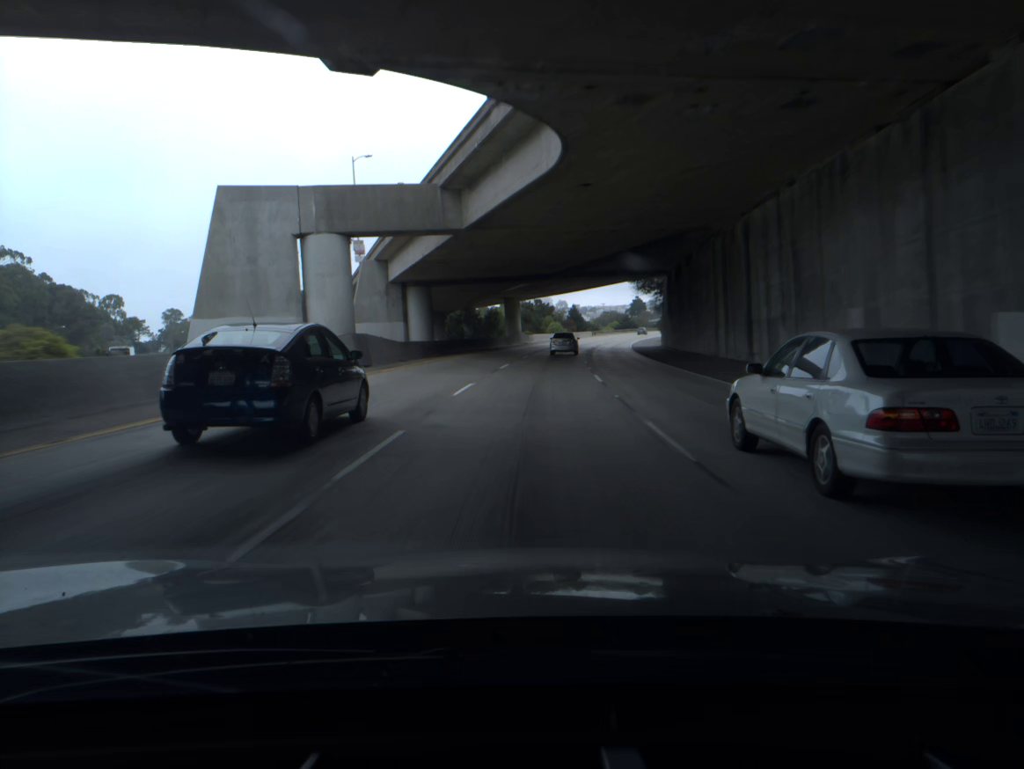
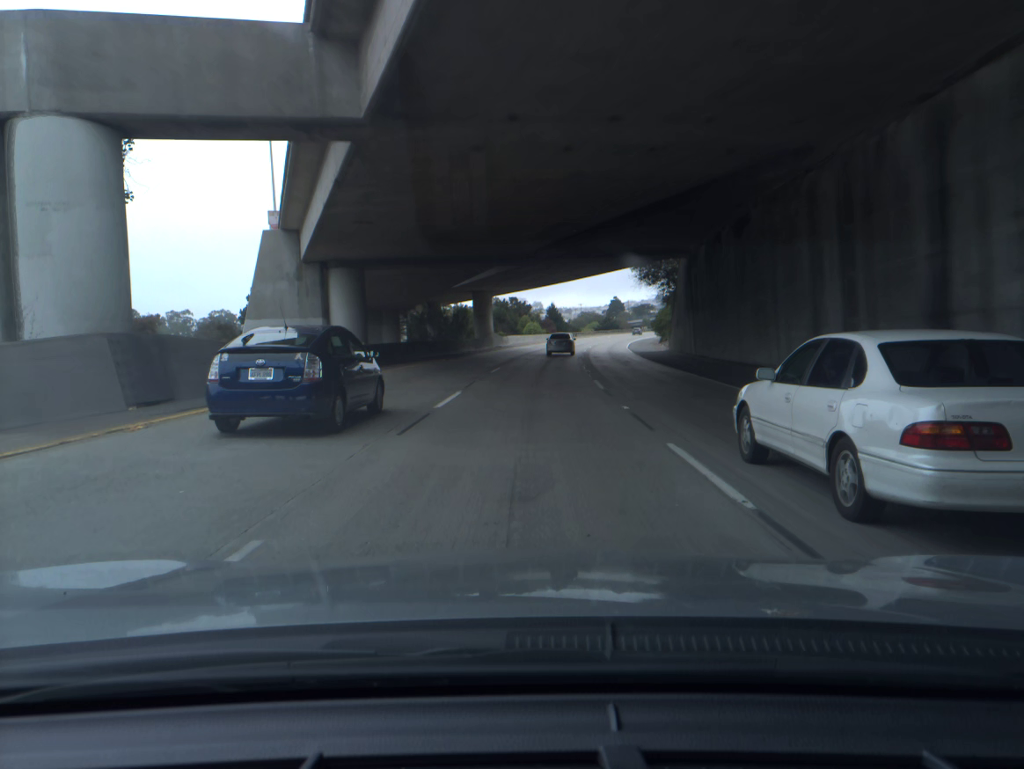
(+0.2, +16.8) m; +2°
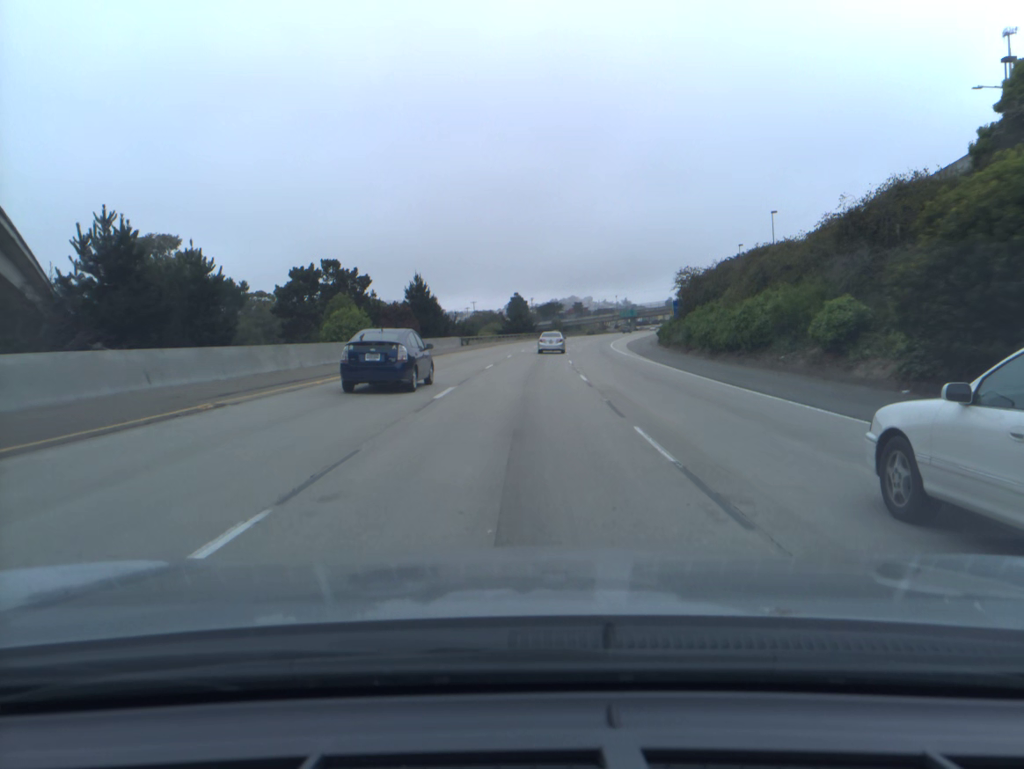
(+5.8, +83.3) m; +8°
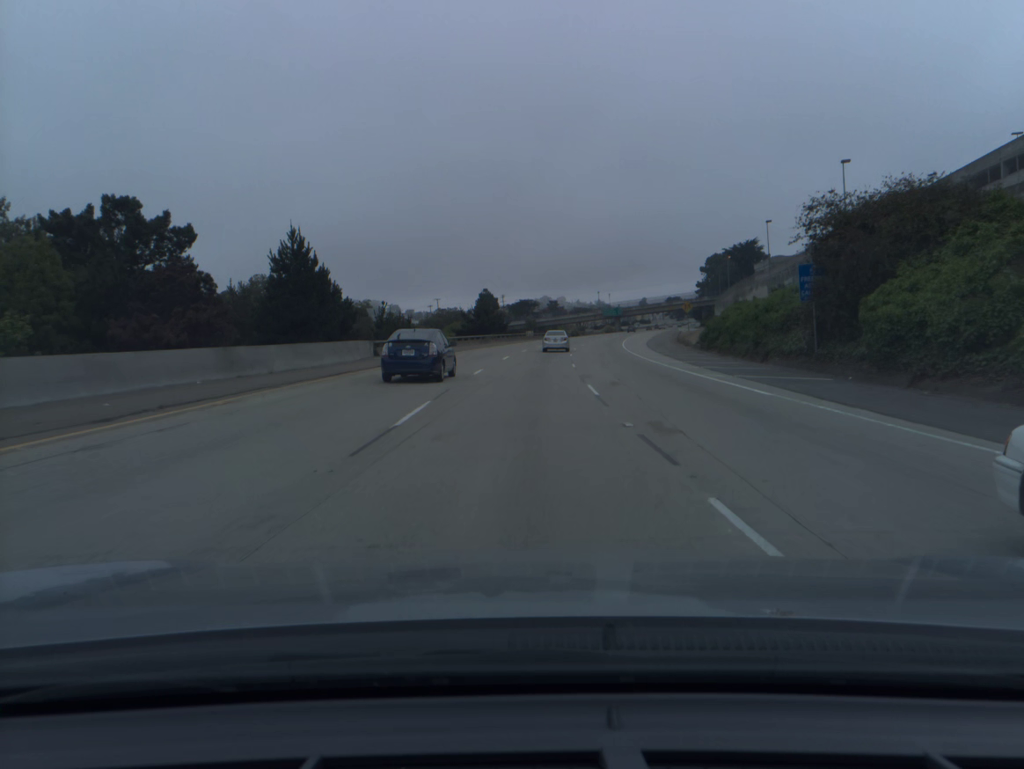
(+0.6, +33.4) m; +2°
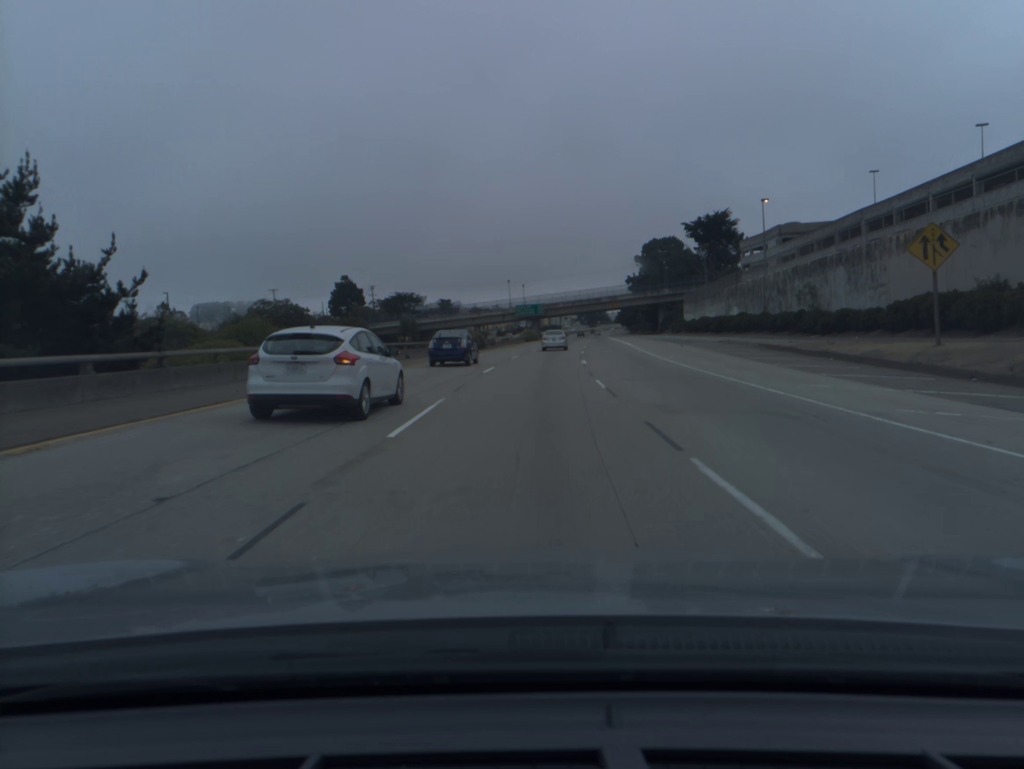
(+4.9, +83.6) m; +7°
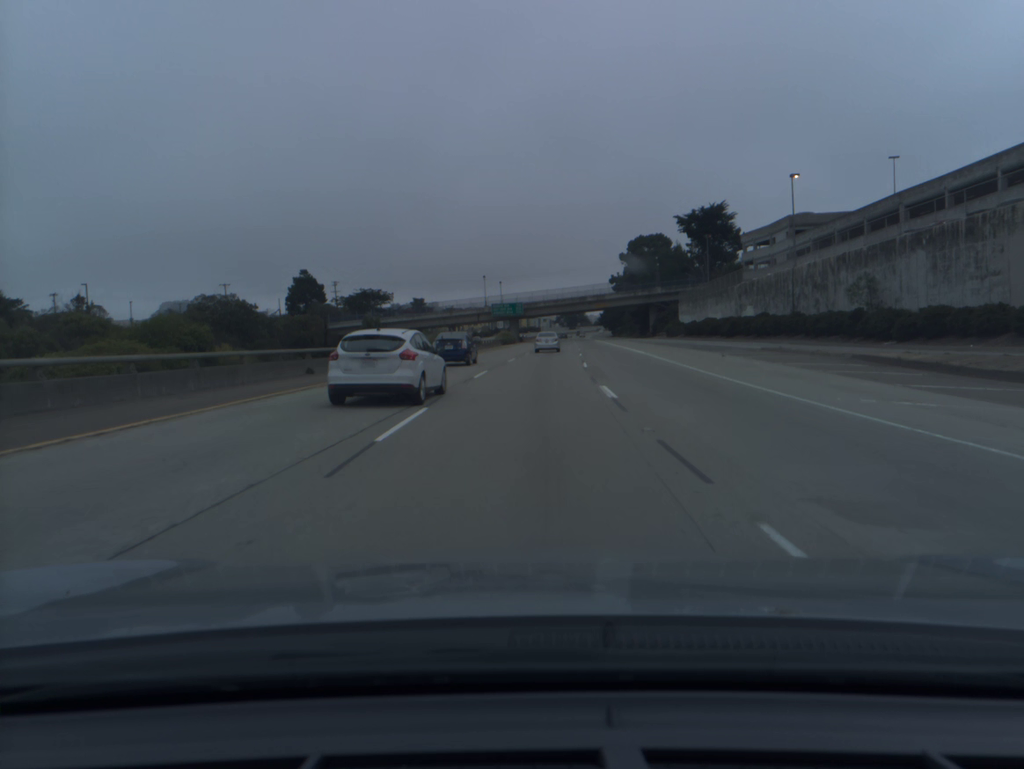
(+0.2, +16.8) m; +2°
